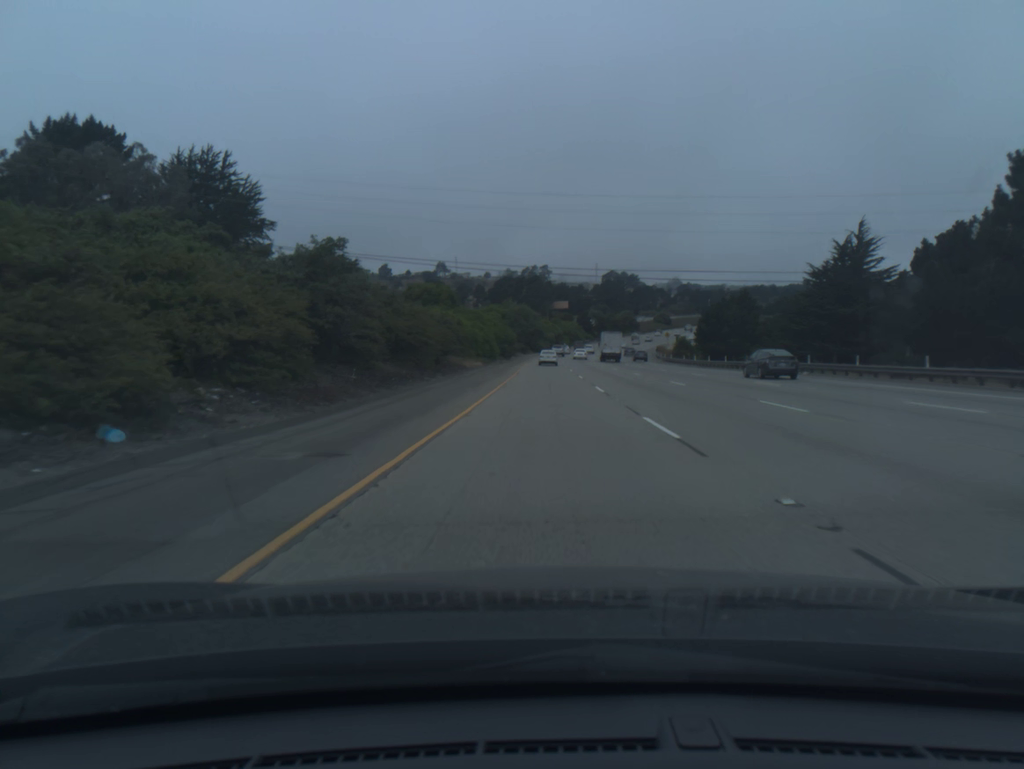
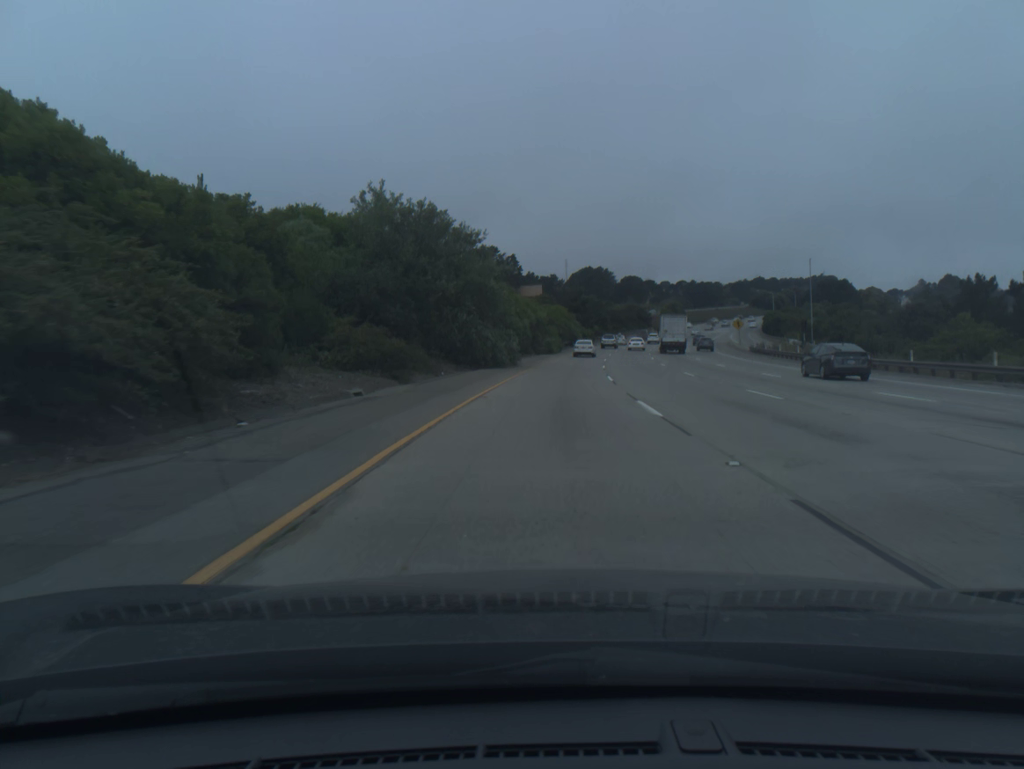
(+0.8, +100.0) m; +2°
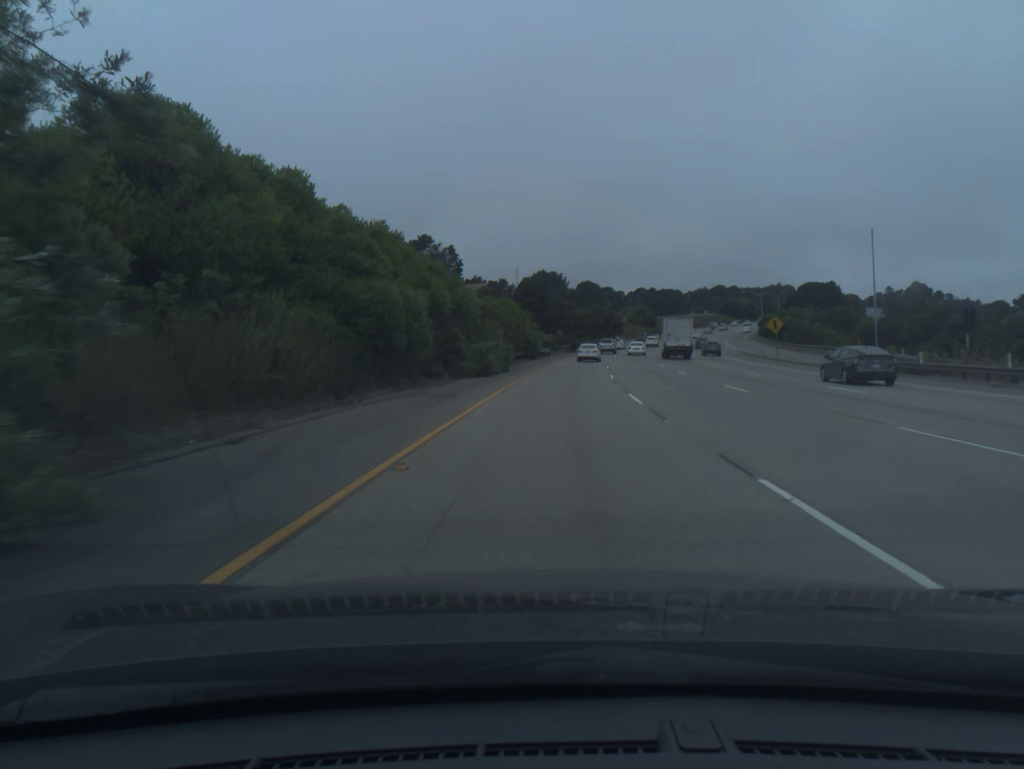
(+1.1, +39.3) m; +3°
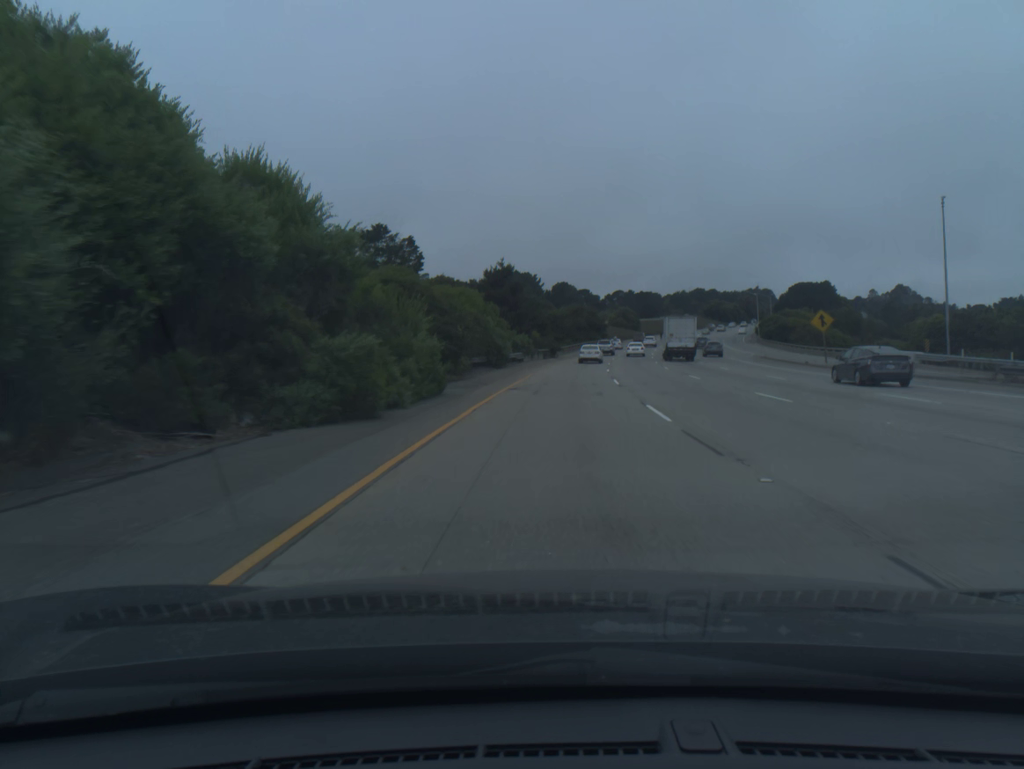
(+0.3, +19.4) m; +2°
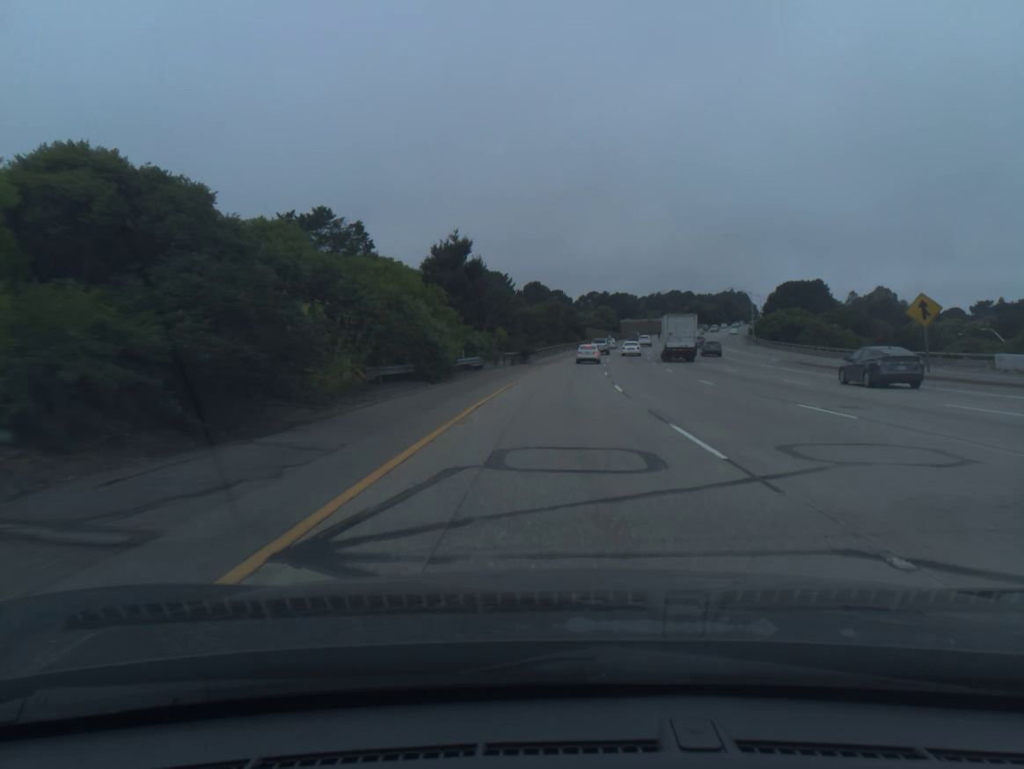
(+0.3, +19.2) m; +2°
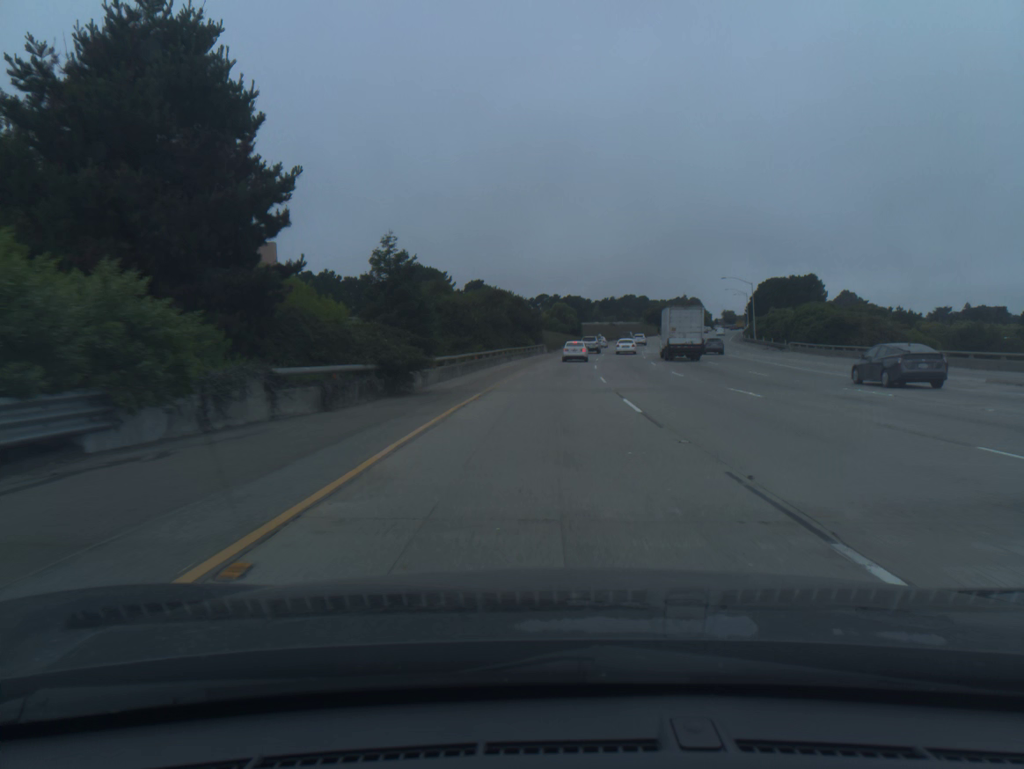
(+1.3, +37.9) m; +4°
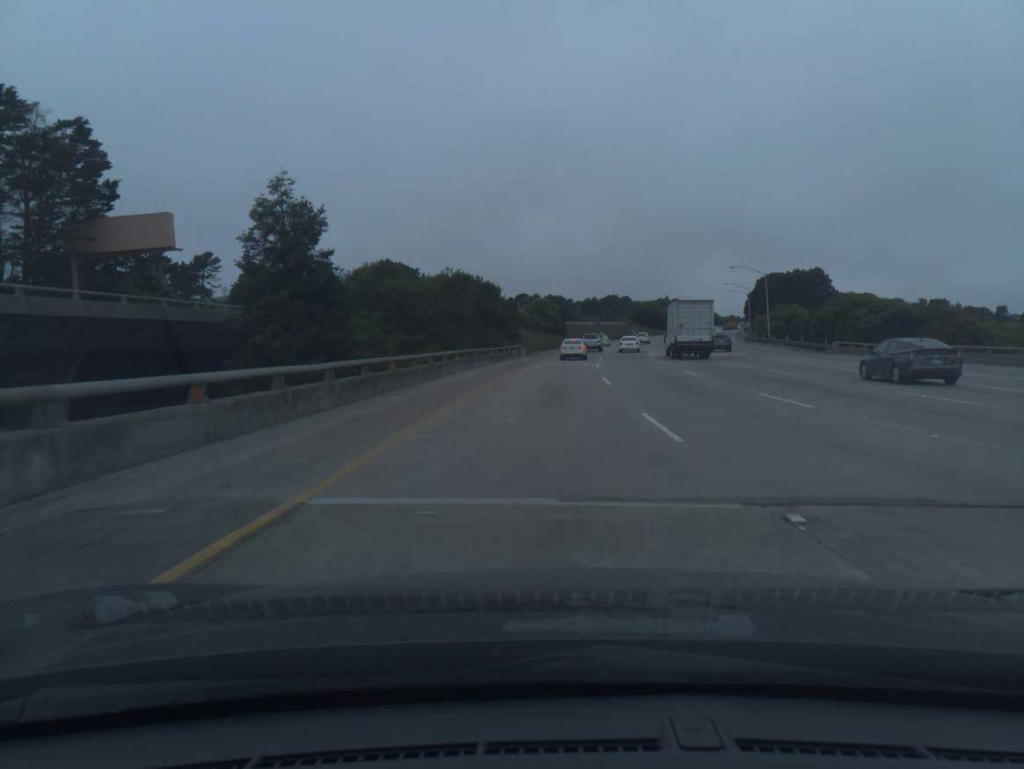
(+0.3, +18.7) m; +2°
